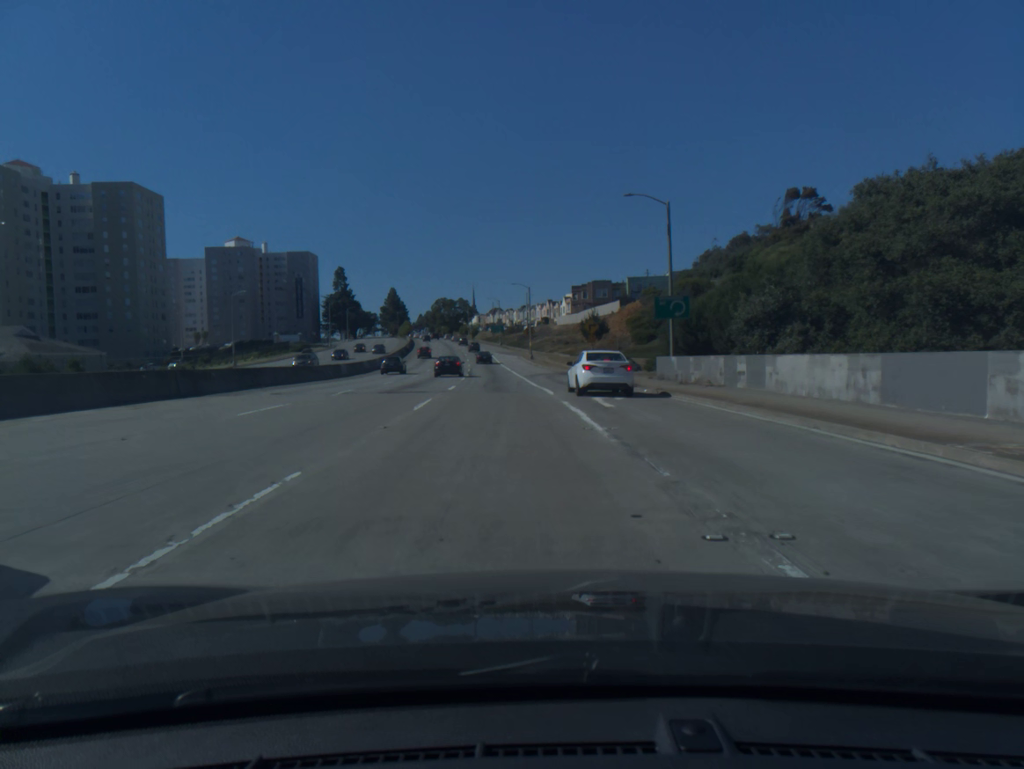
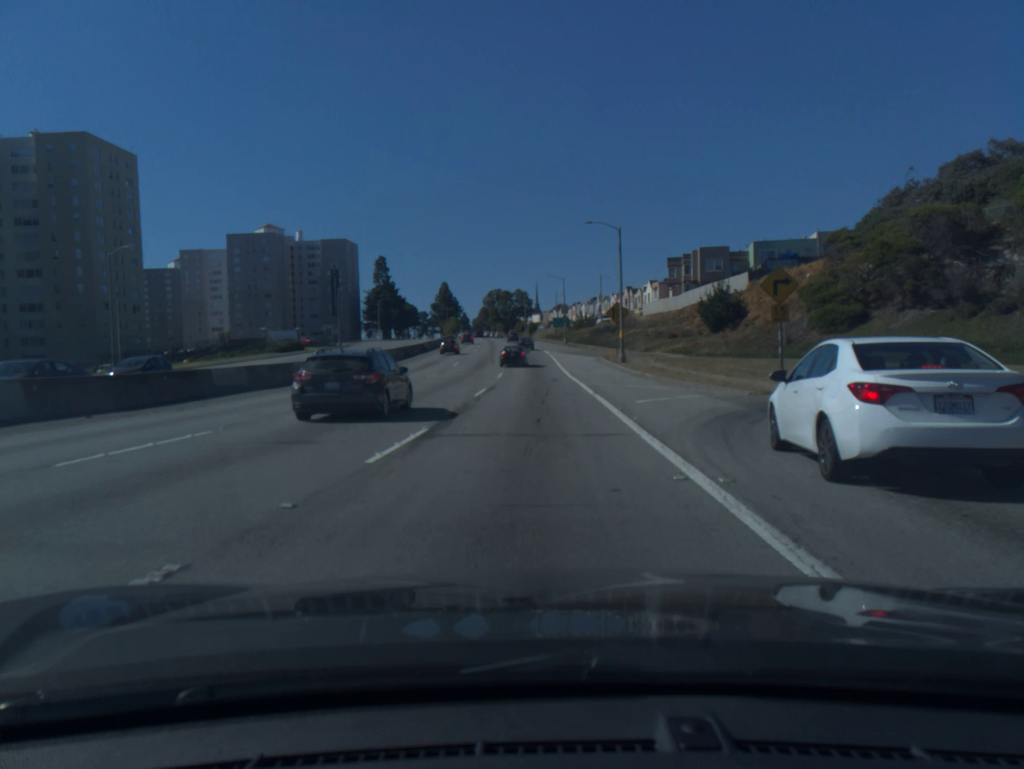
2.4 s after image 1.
(-2.2, +44.3) m; -5°
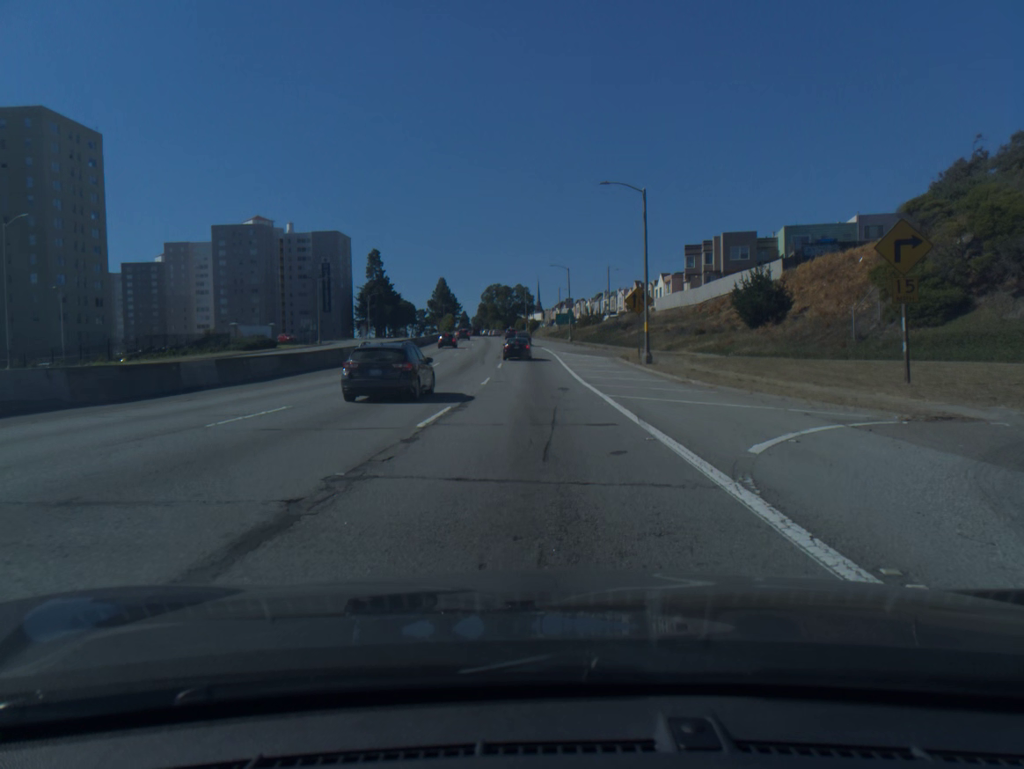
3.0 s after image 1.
(0.0, +11.4) m; 0°
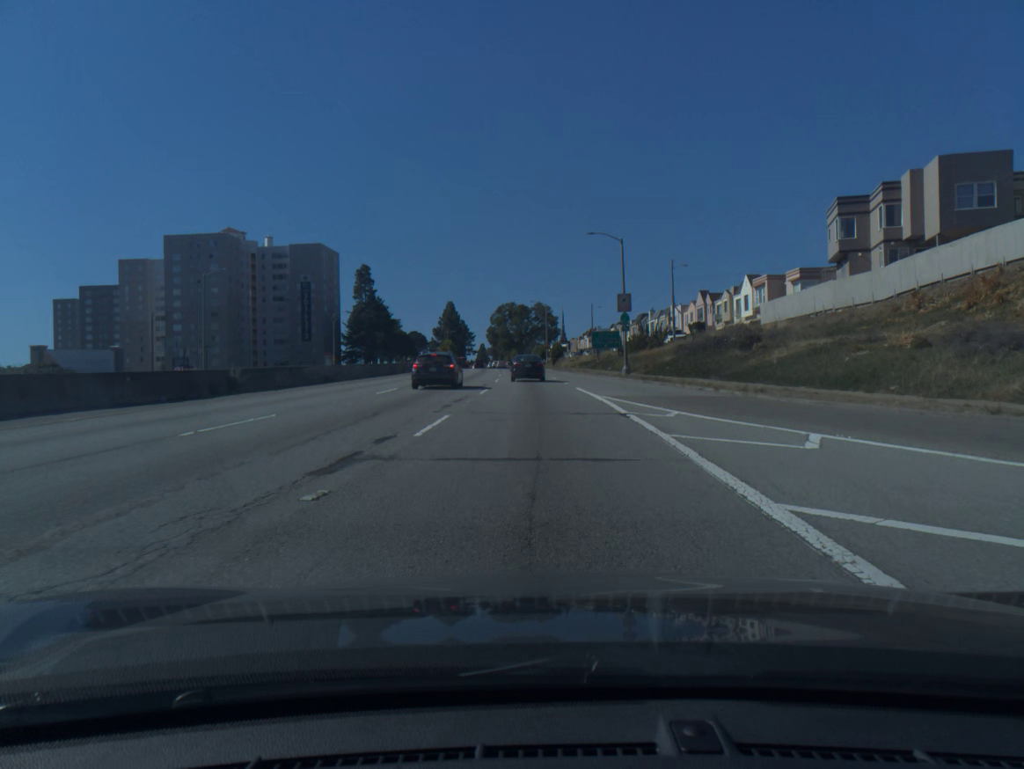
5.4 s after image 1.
(-0.5, +45.3) m; -2°
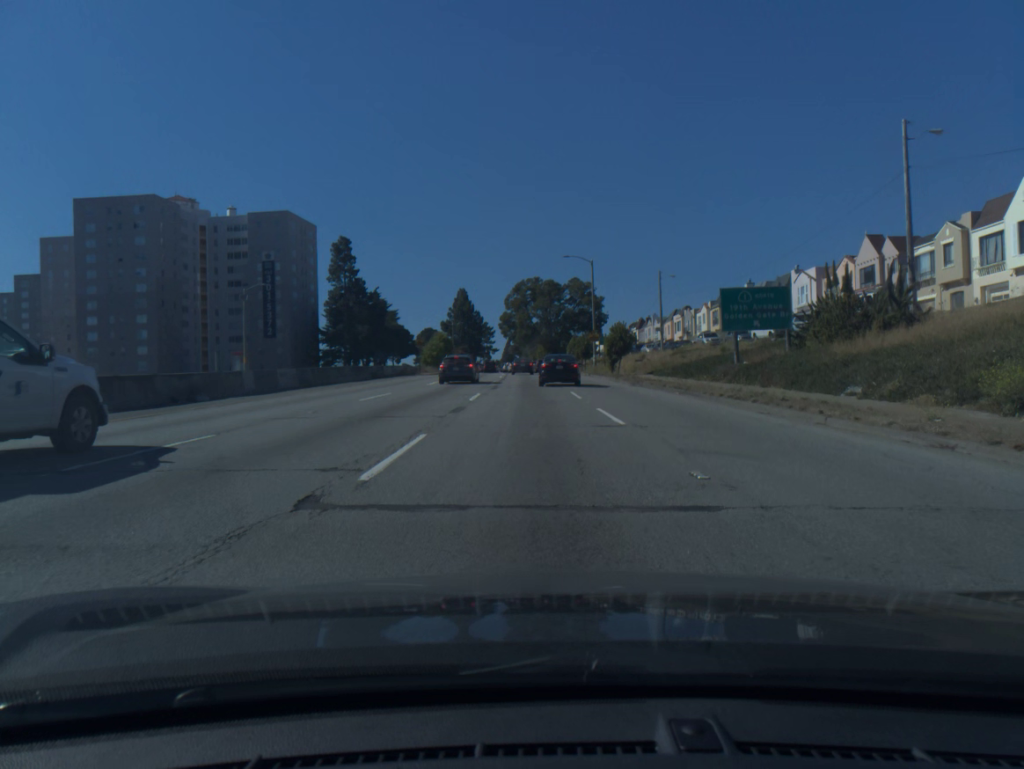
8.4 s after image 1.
(-0.8, +48.6) m; -2°
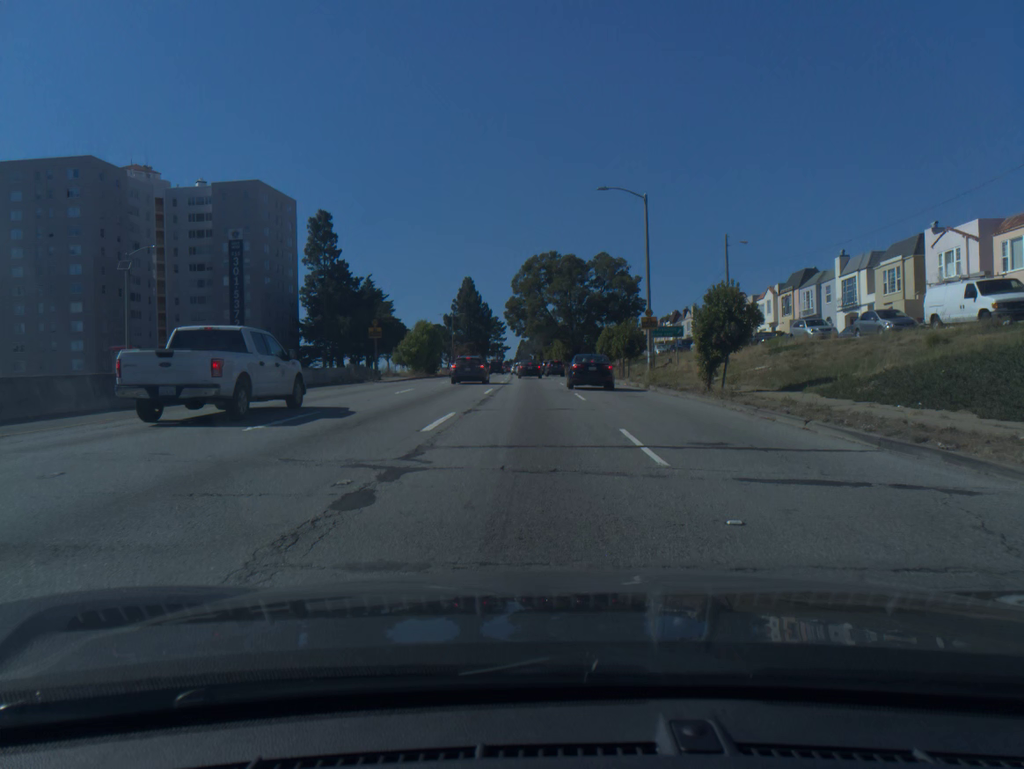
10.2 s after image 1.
(-0.3, +24.9) m; -1°
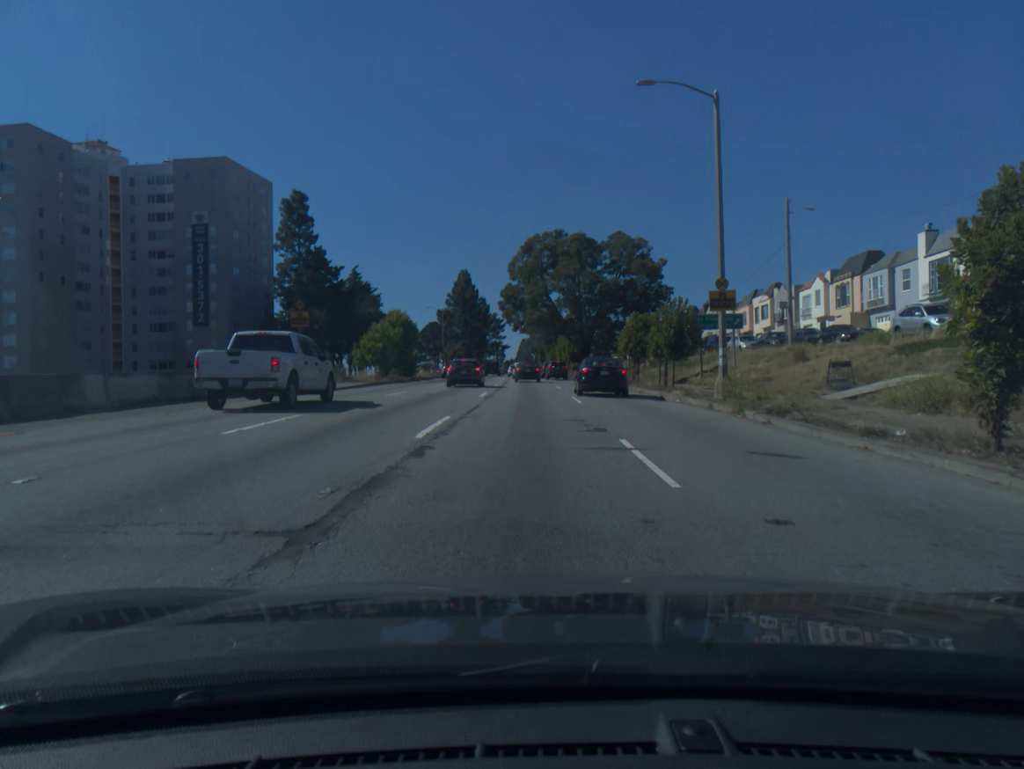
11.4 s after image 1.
(0.0, +15.2) m; 0°
